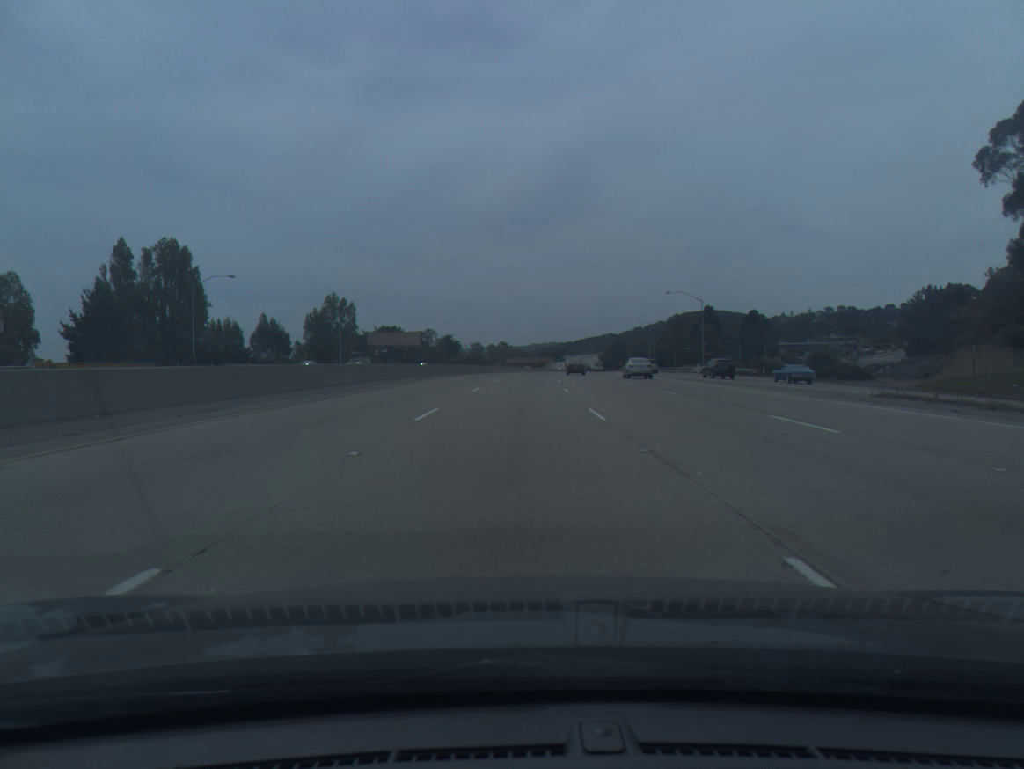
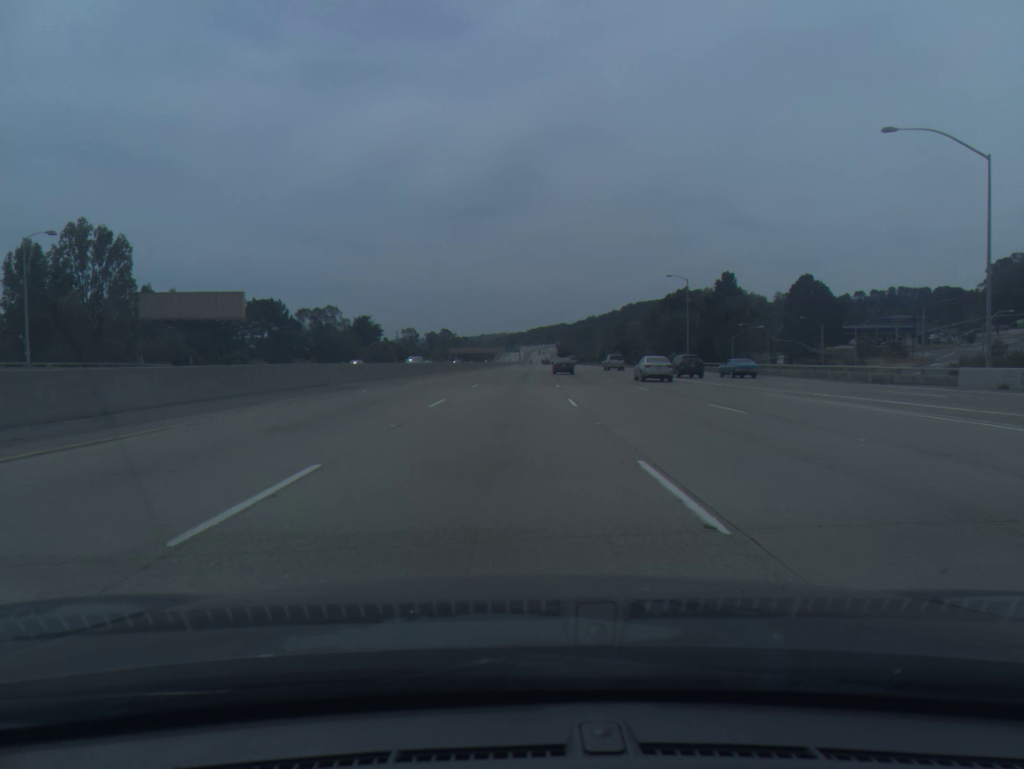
(+2.5, +81.2) m; +4°
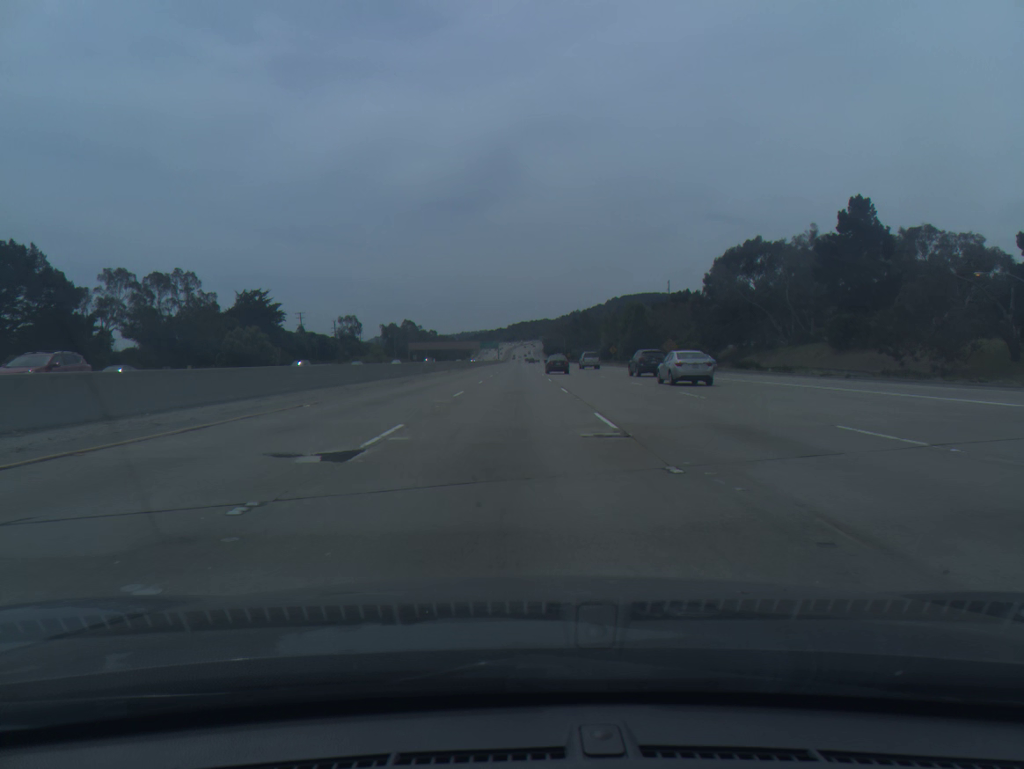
(+1.3, +81.4) m; +2°
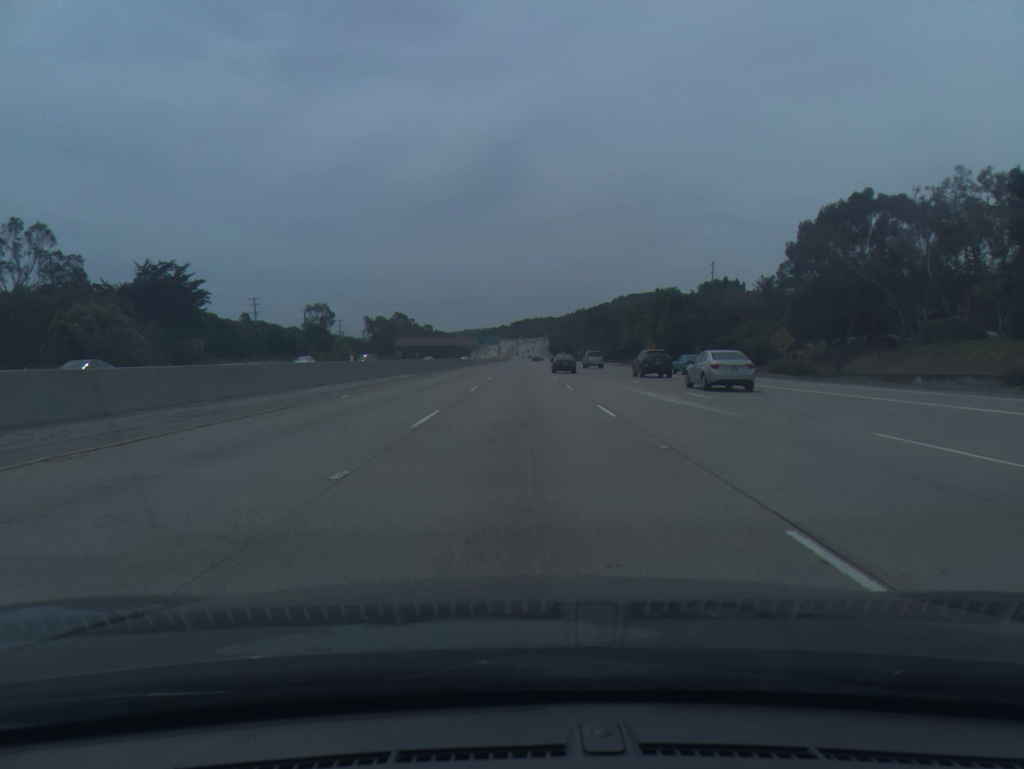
(-0.2, +40.6) m; 0°
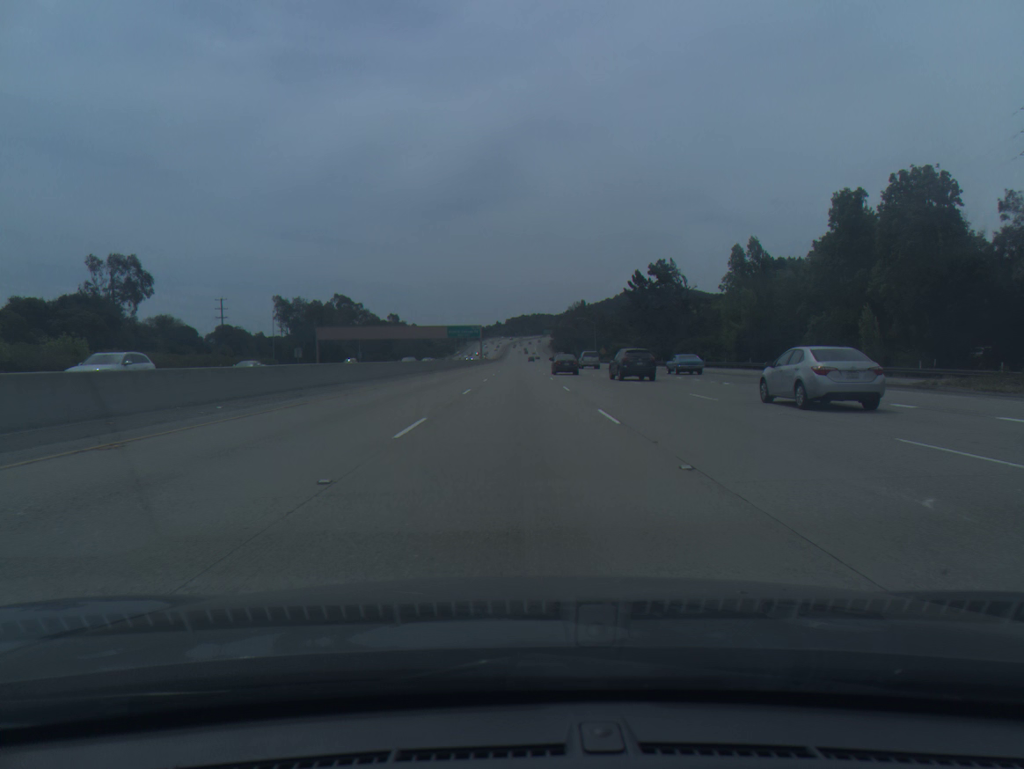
(+0.7, +101.1) m; 0°
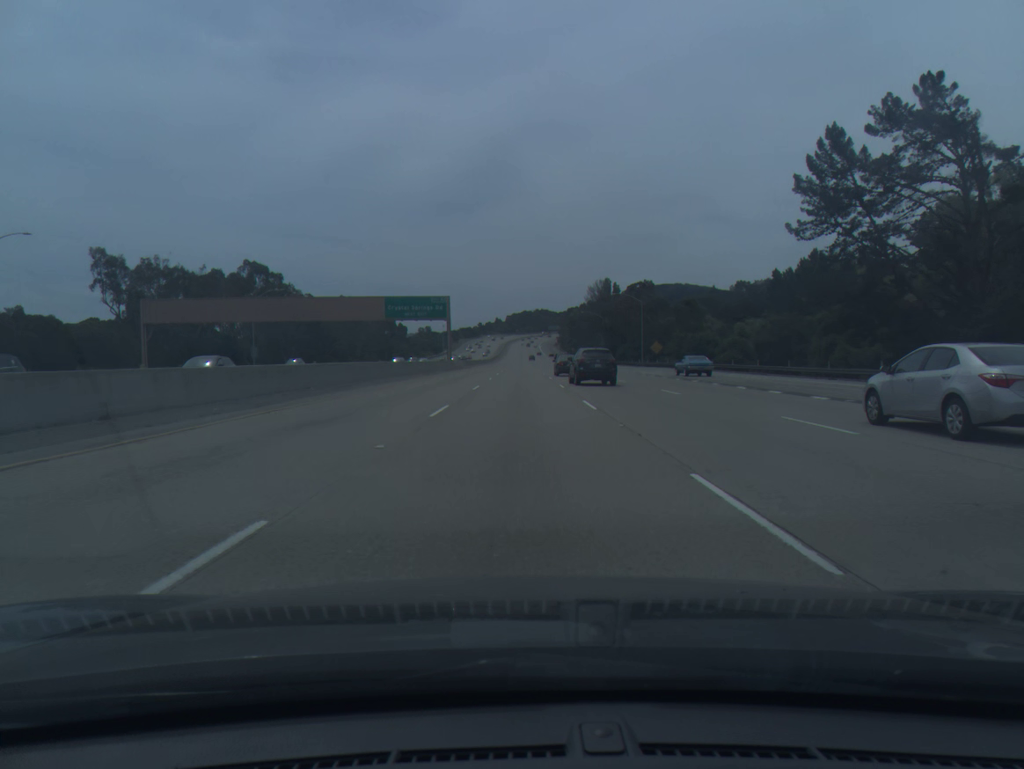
(+0.1, +80.8) m; 0°
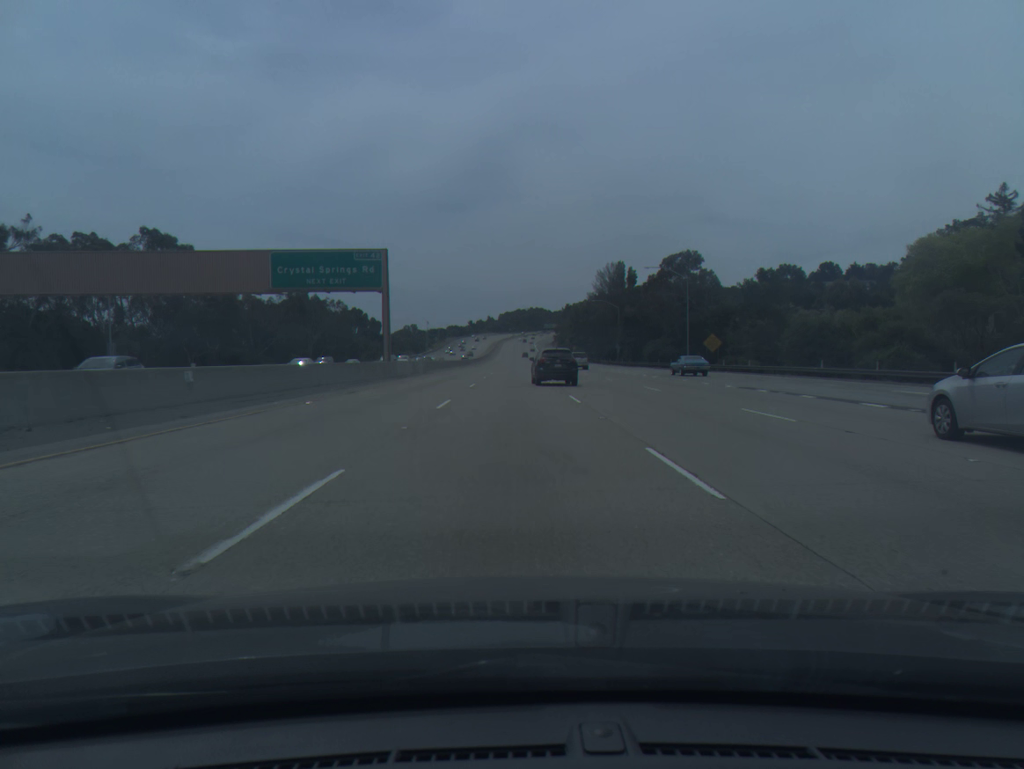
(+0.1, +40.4) m; +1°
